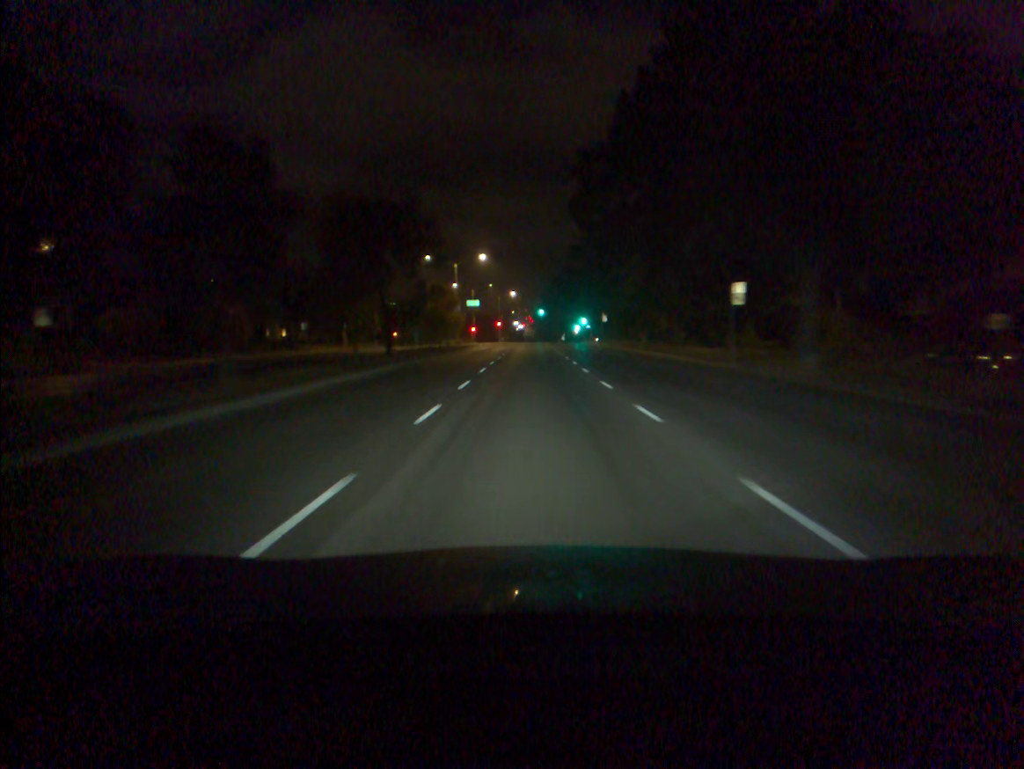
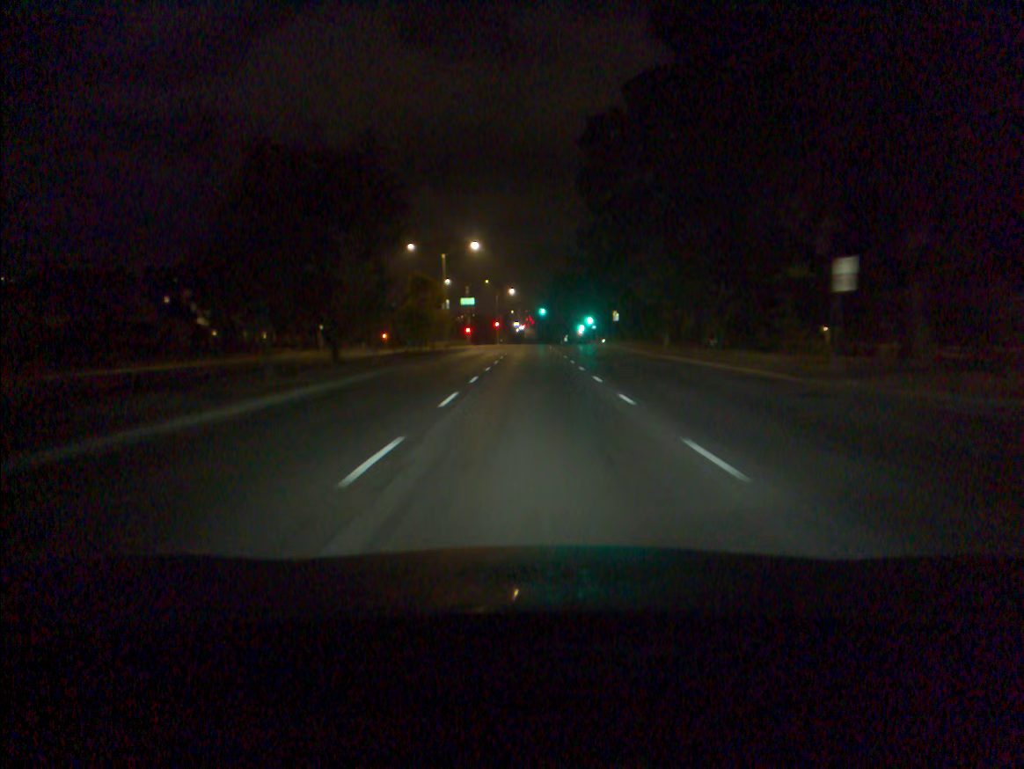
(0.0, +11.5) m; 0°
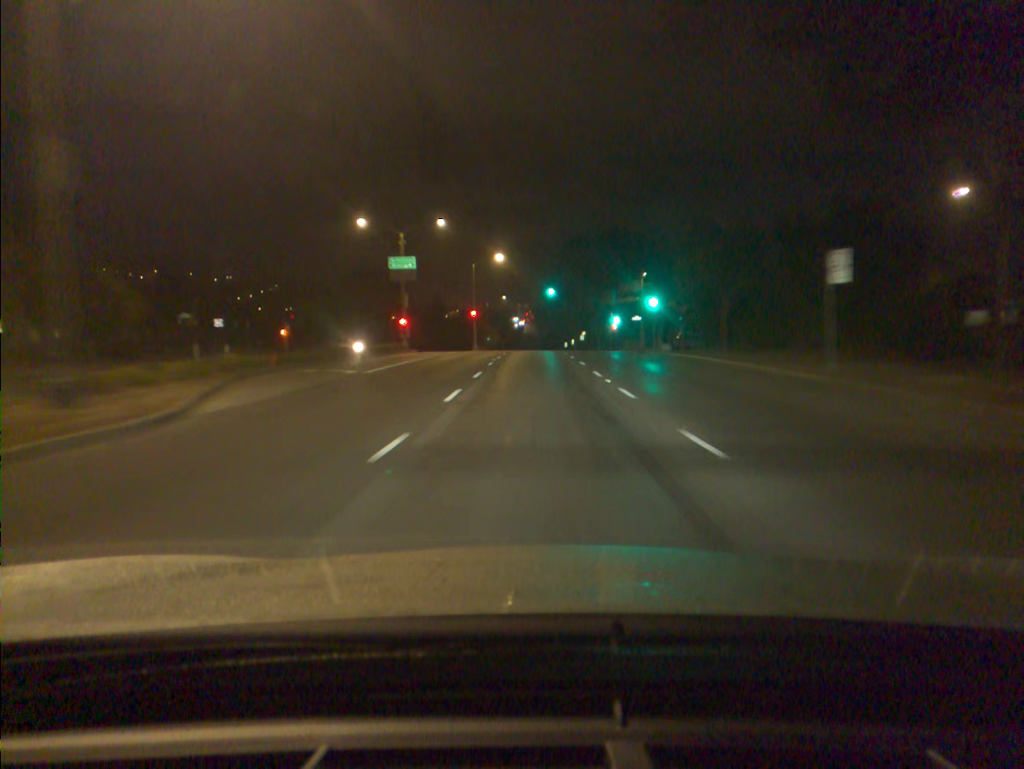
(0.0, +57.7) m; 0°
